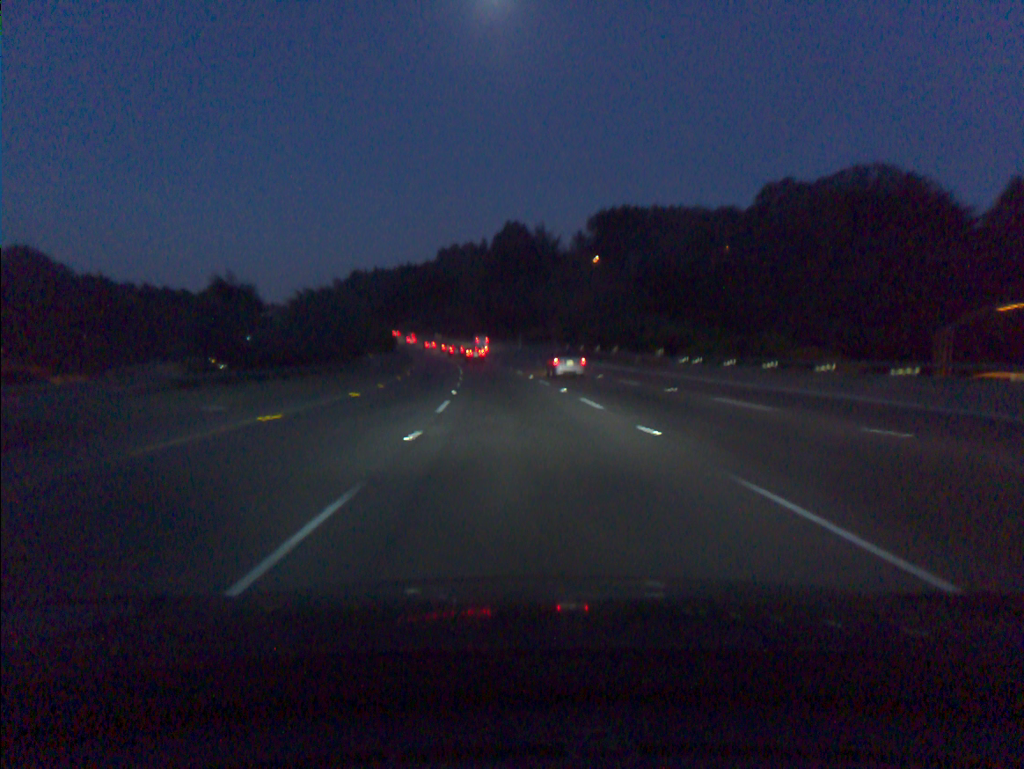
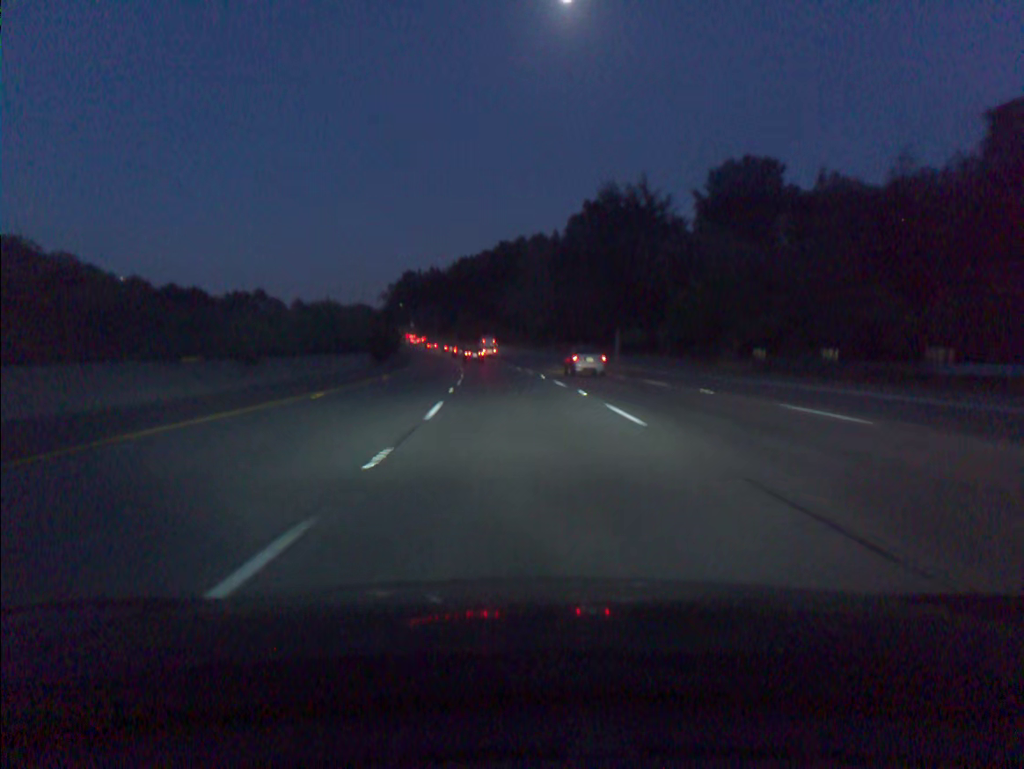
(-2.3, +54.7) m; -5°
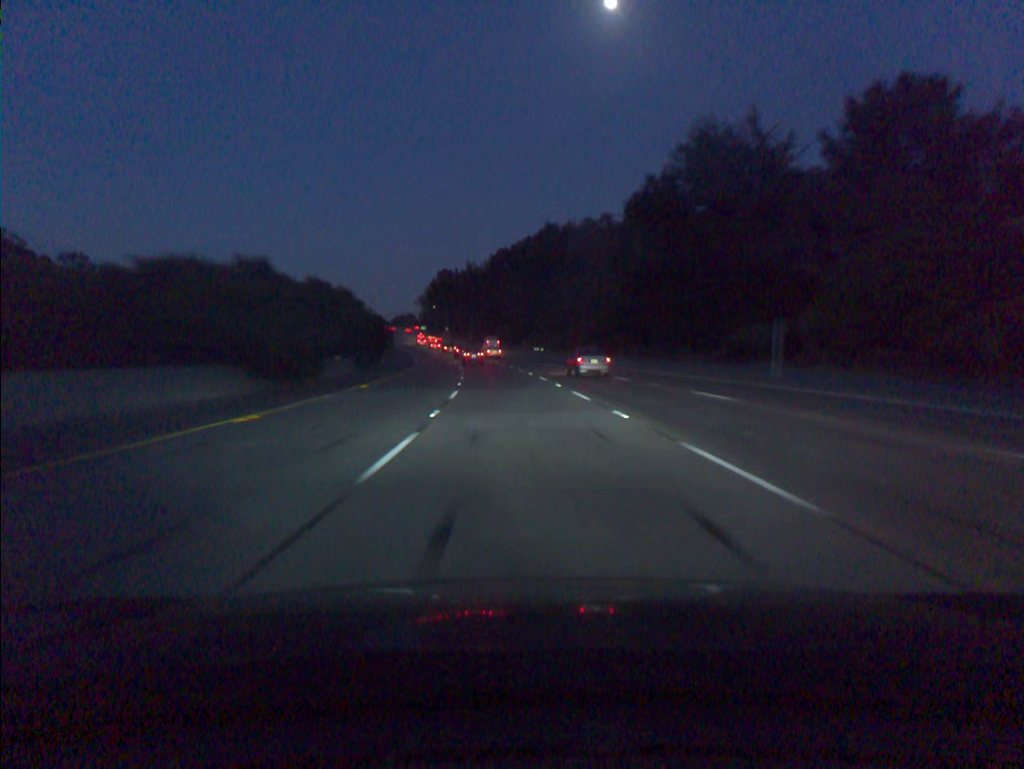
(-1.0, +36.0) m; -3°
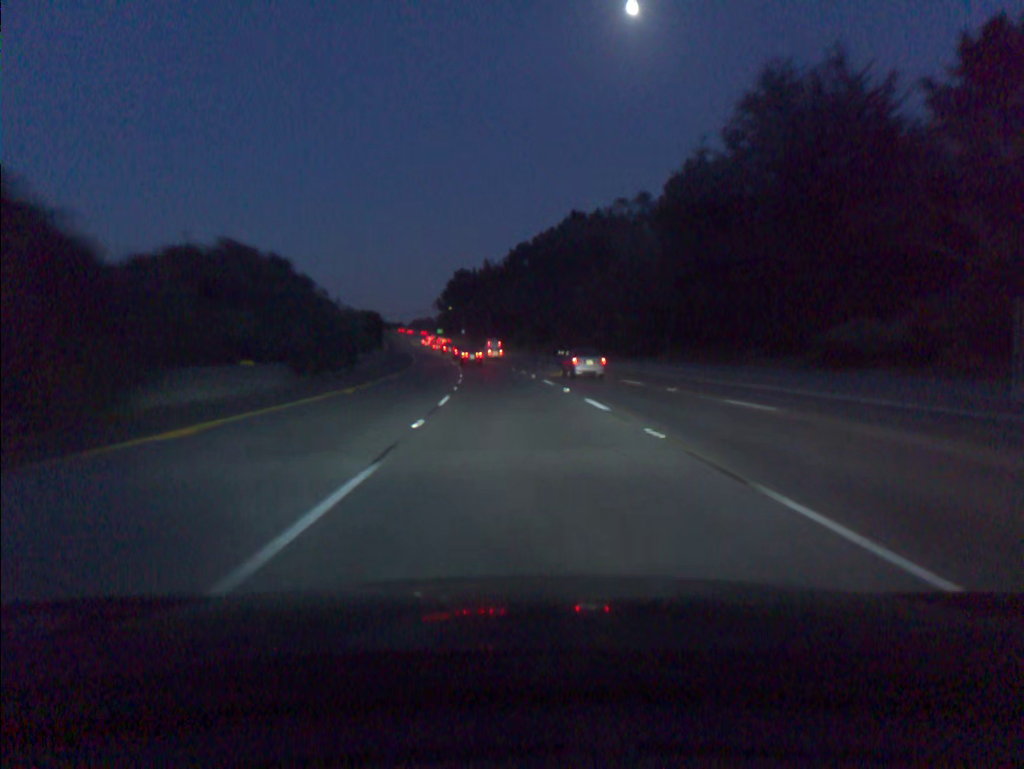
(-0.2, +17.9) m; -1°
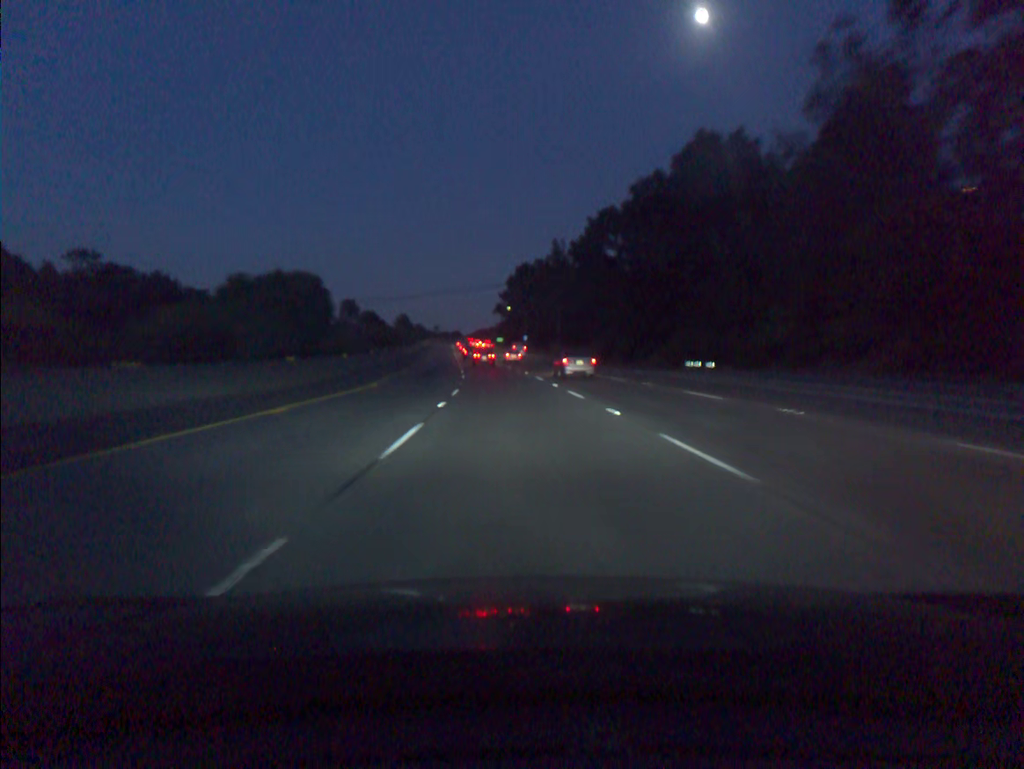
(-2.3, +53.1) m; -5°
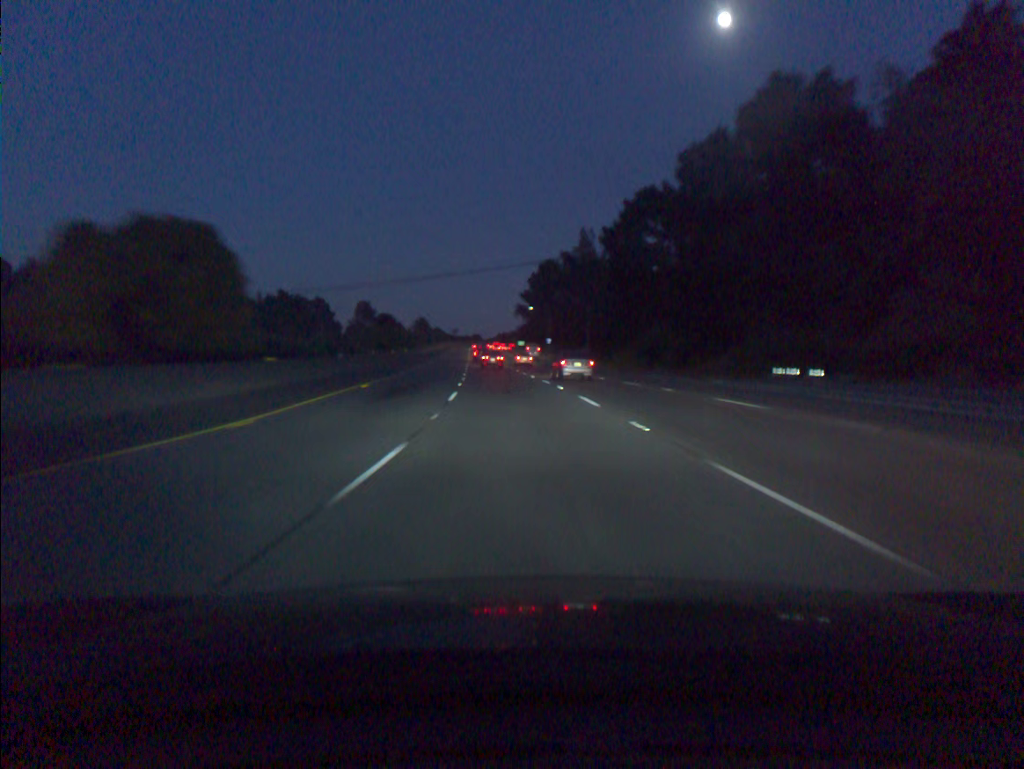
(-0.2, +17.5) m; -2°
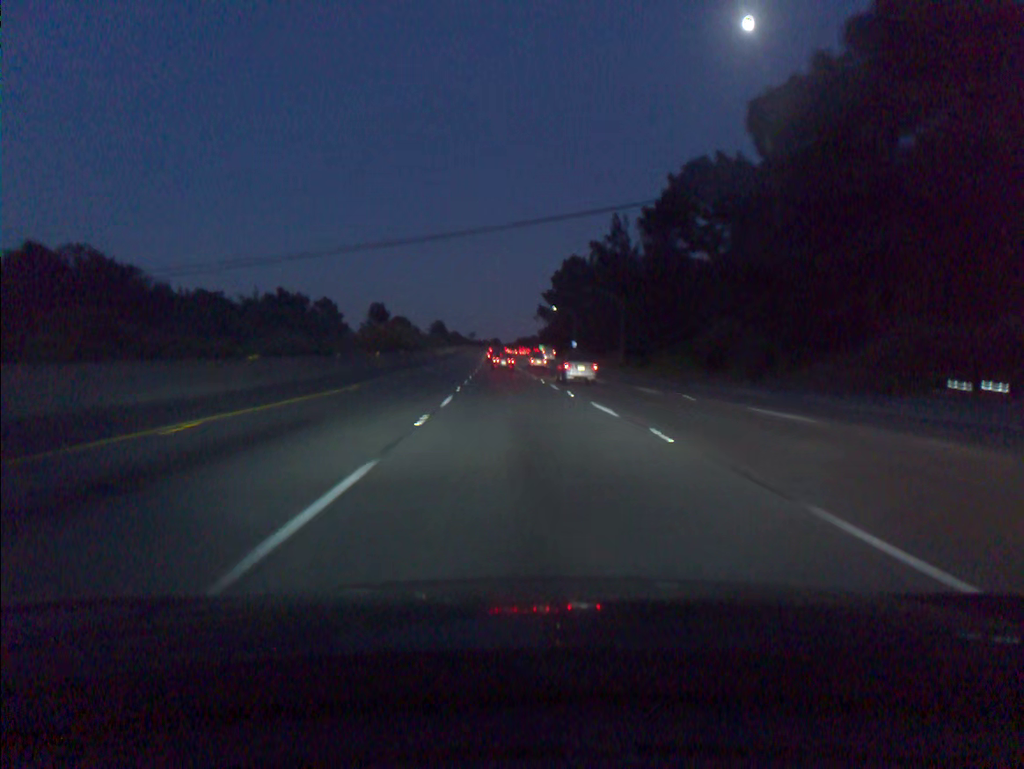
(-0.2, +17.4) m; -2°
